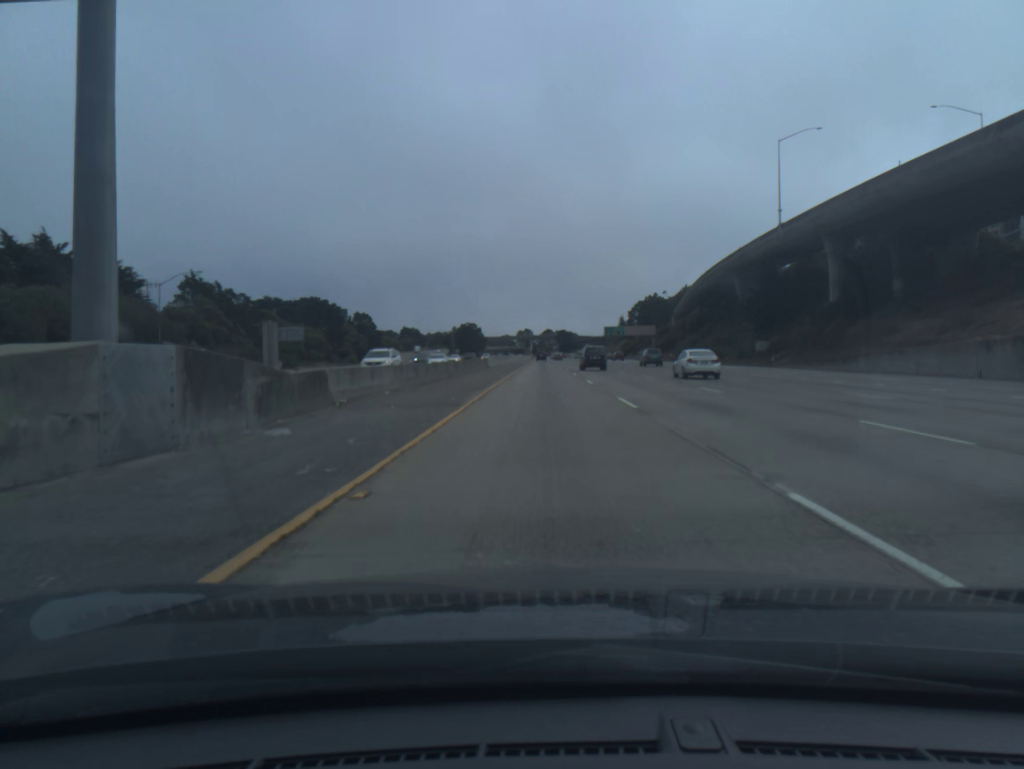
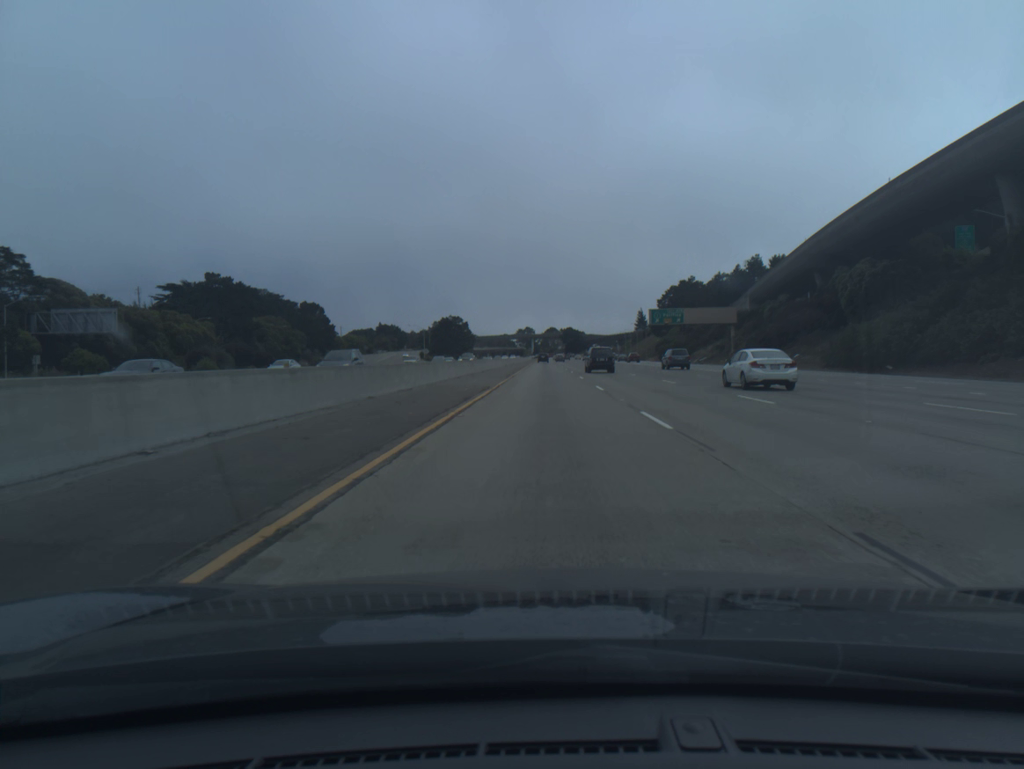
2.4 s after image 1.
(0.0, +78.3) m; 0°
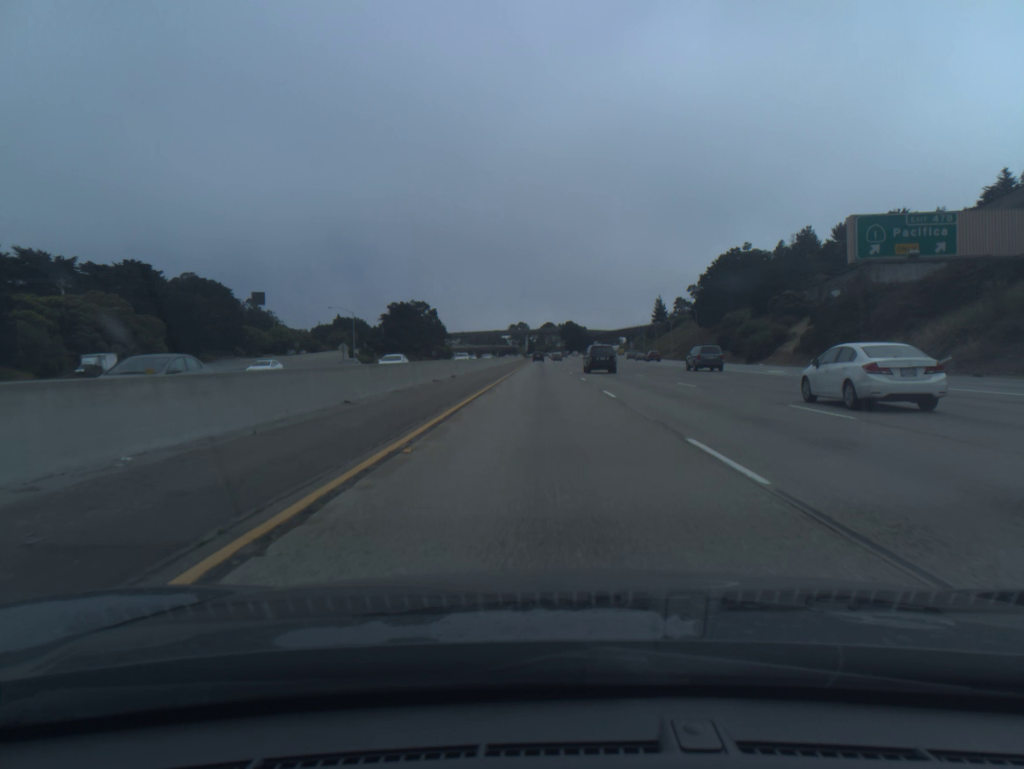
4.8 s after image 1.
(+0.1, +78.4) m; 0°
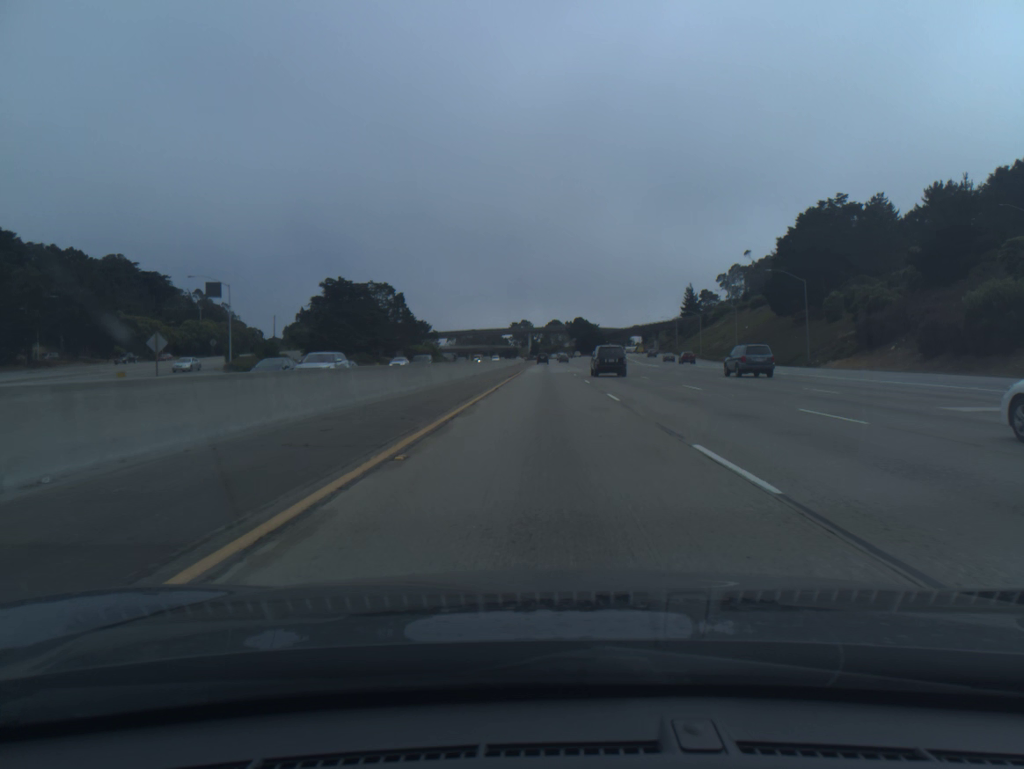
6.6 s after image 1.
(-0.1, +58.9) m; 0°
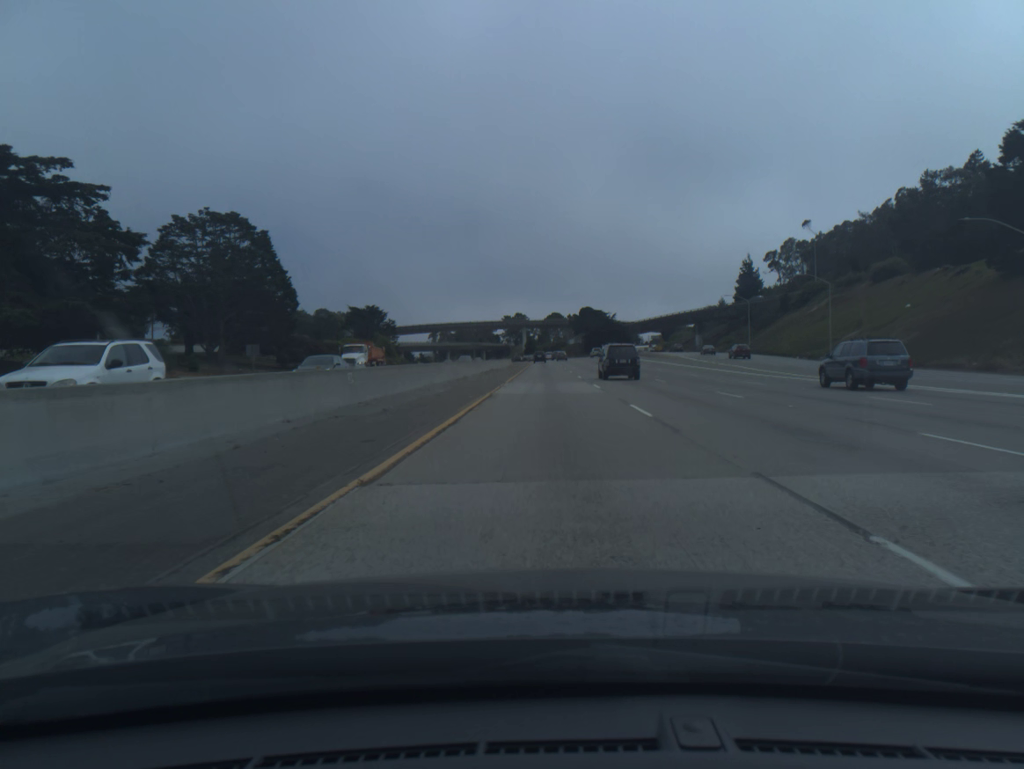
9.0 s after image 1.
(+0.1, +78.6) m; 0°
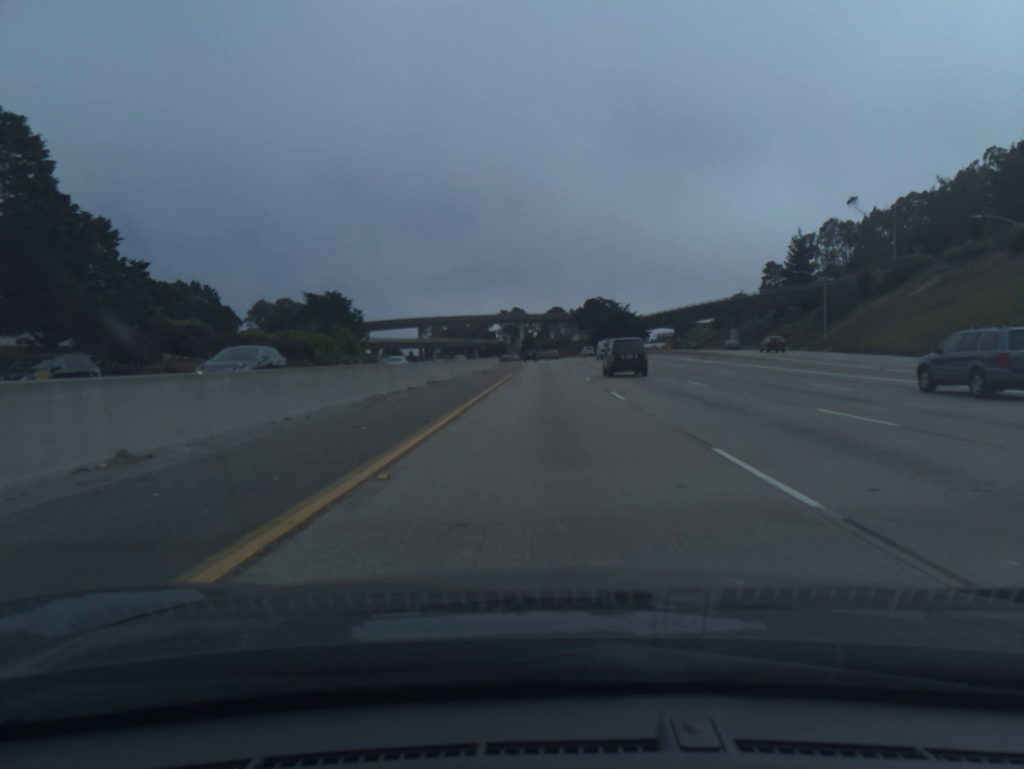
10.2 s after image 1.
(0.0, +39.3) m; 0°
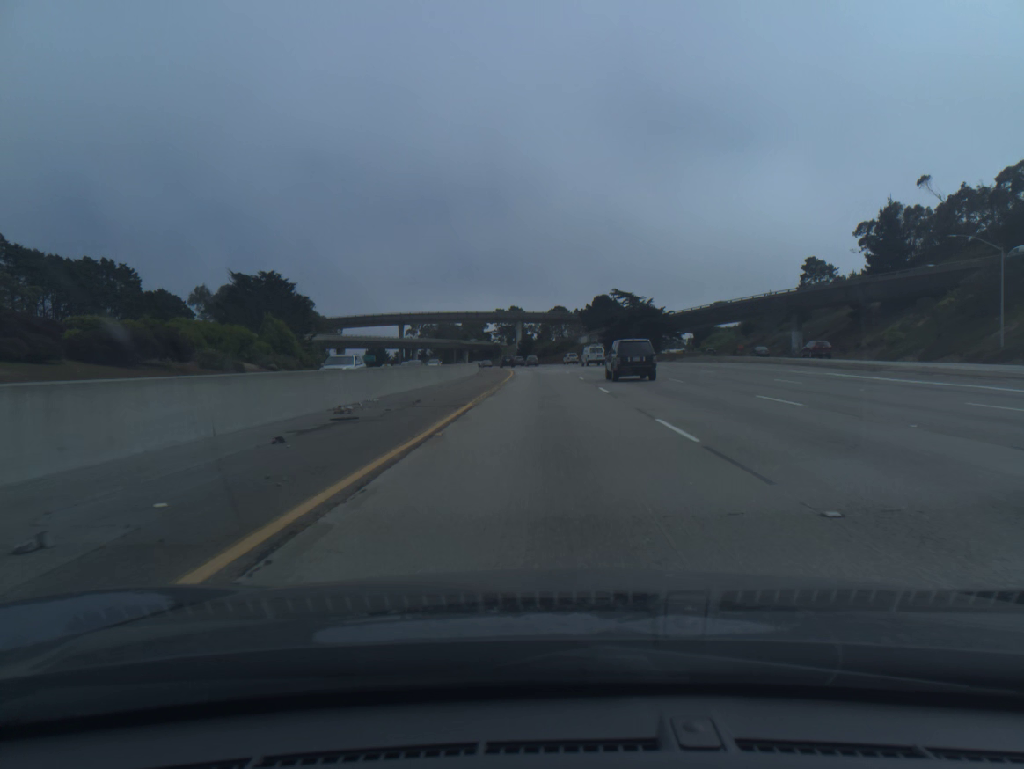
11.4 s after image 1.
(0.0, +39.2) m; 0°
